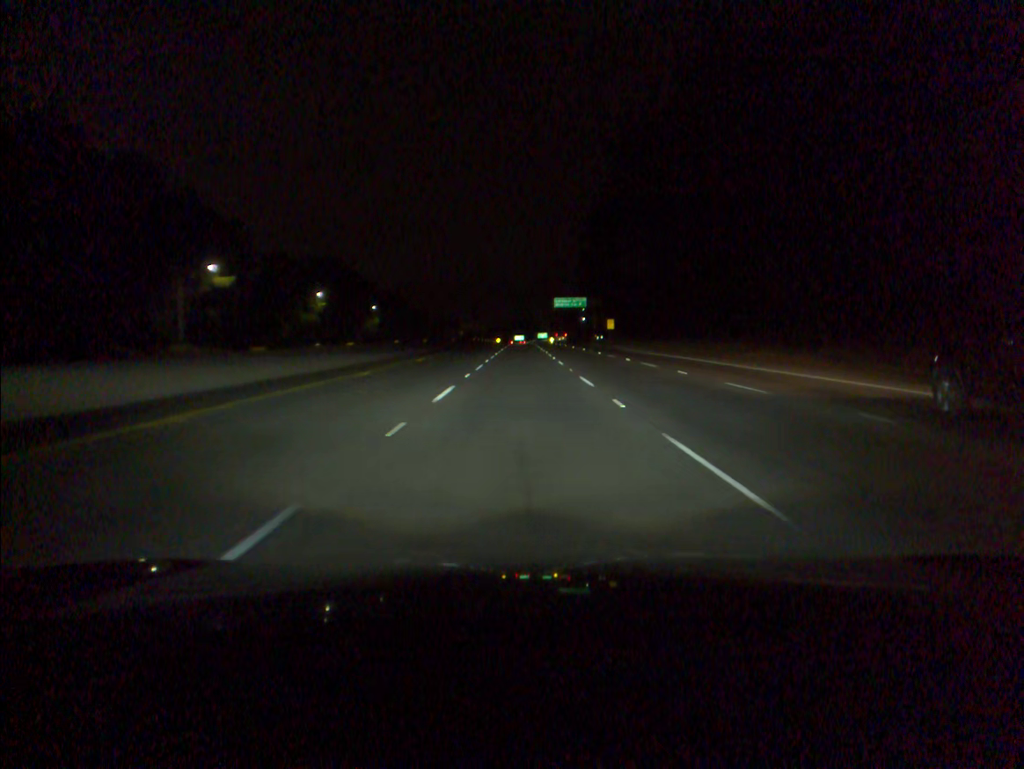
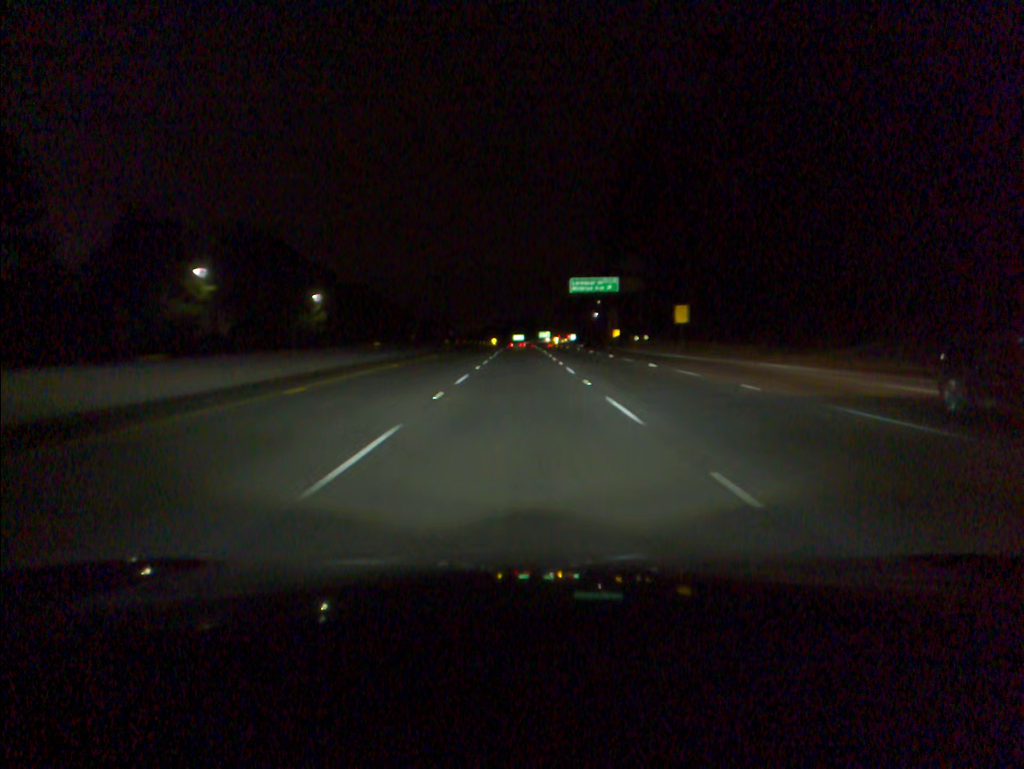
(+0.1, +52.3) m; 0°
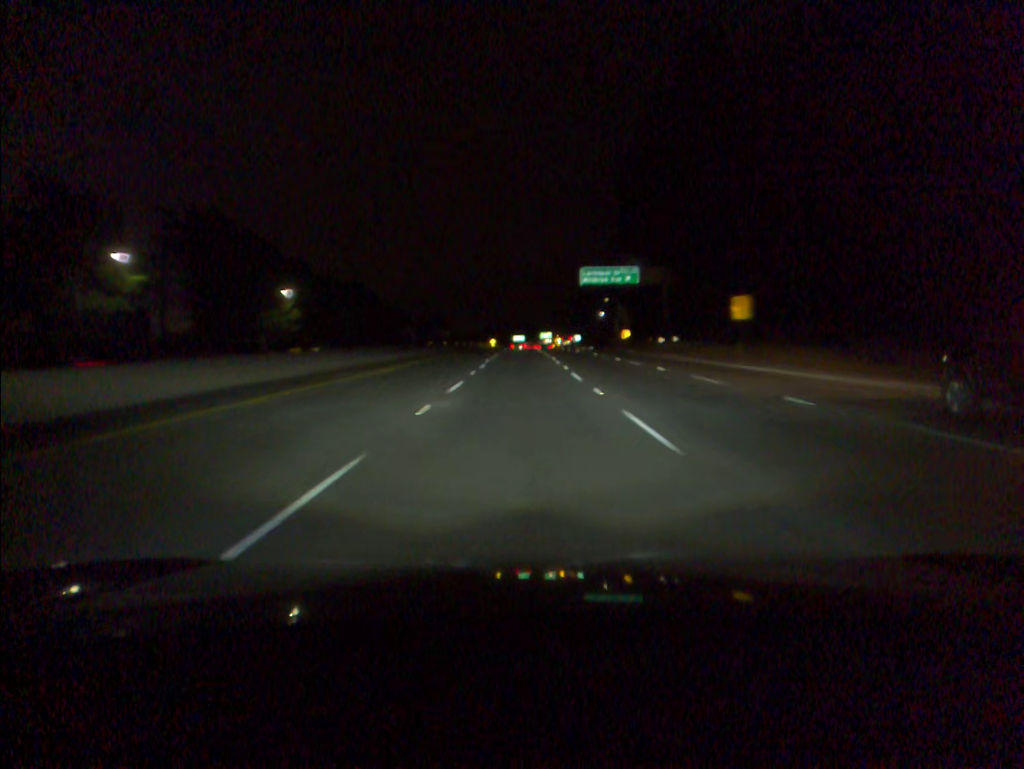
(0.0, +17.4) m; 0°
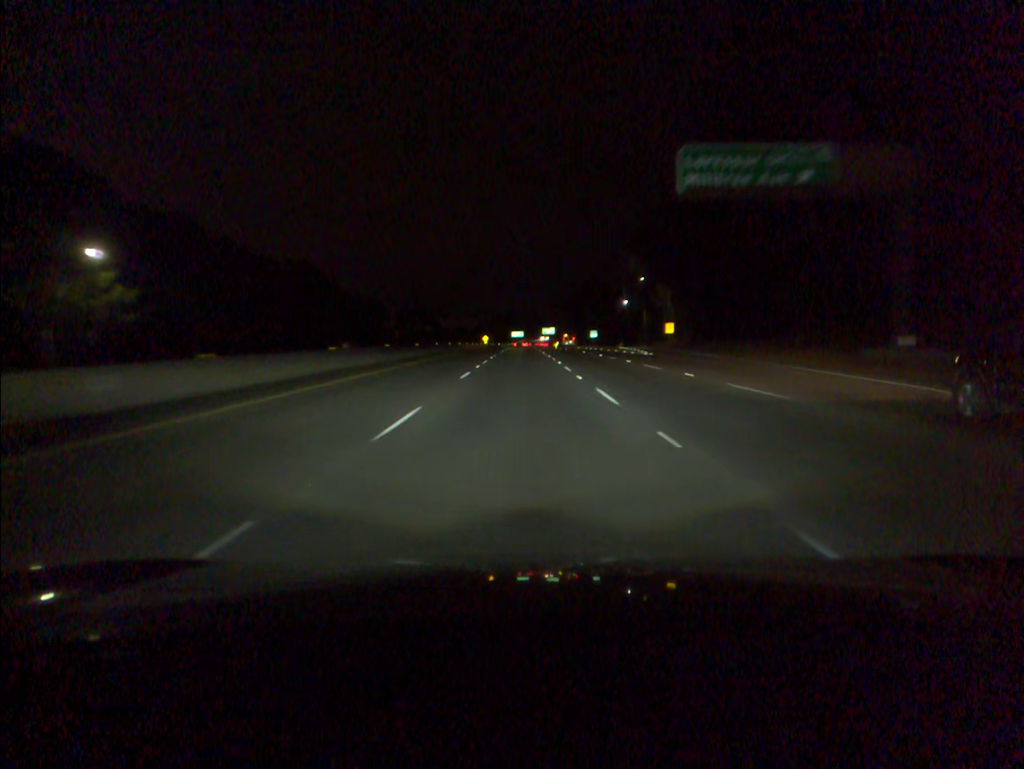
(0.0, +52.3) m; 0°
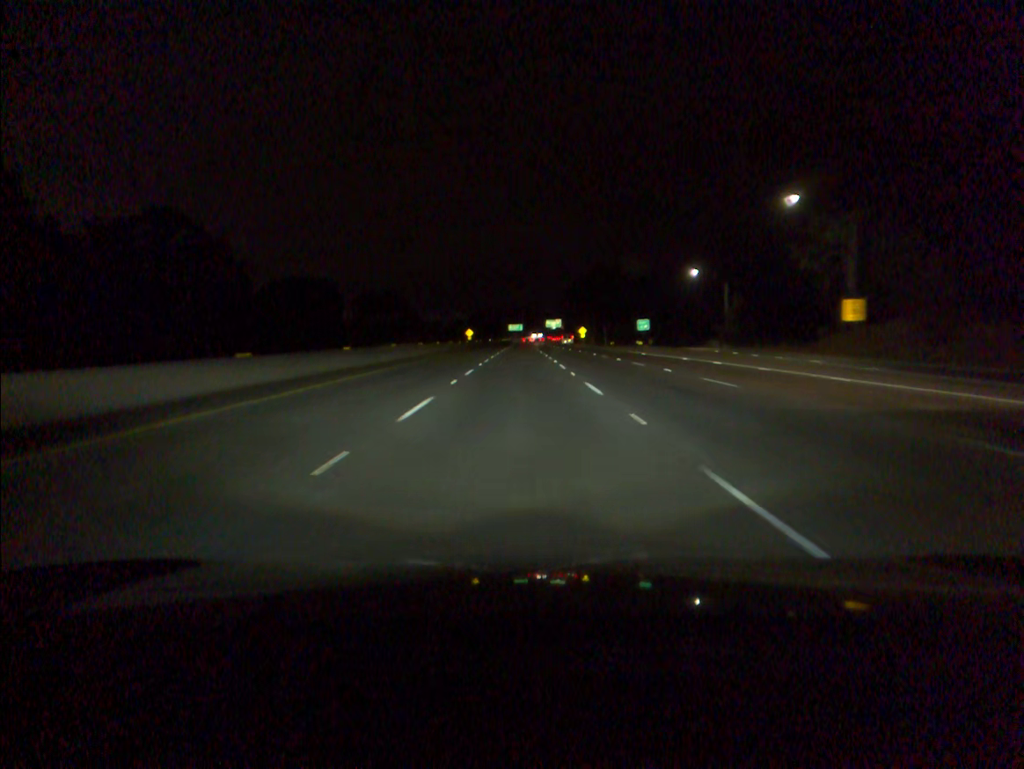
(0.0, +70.2) m; 0°
